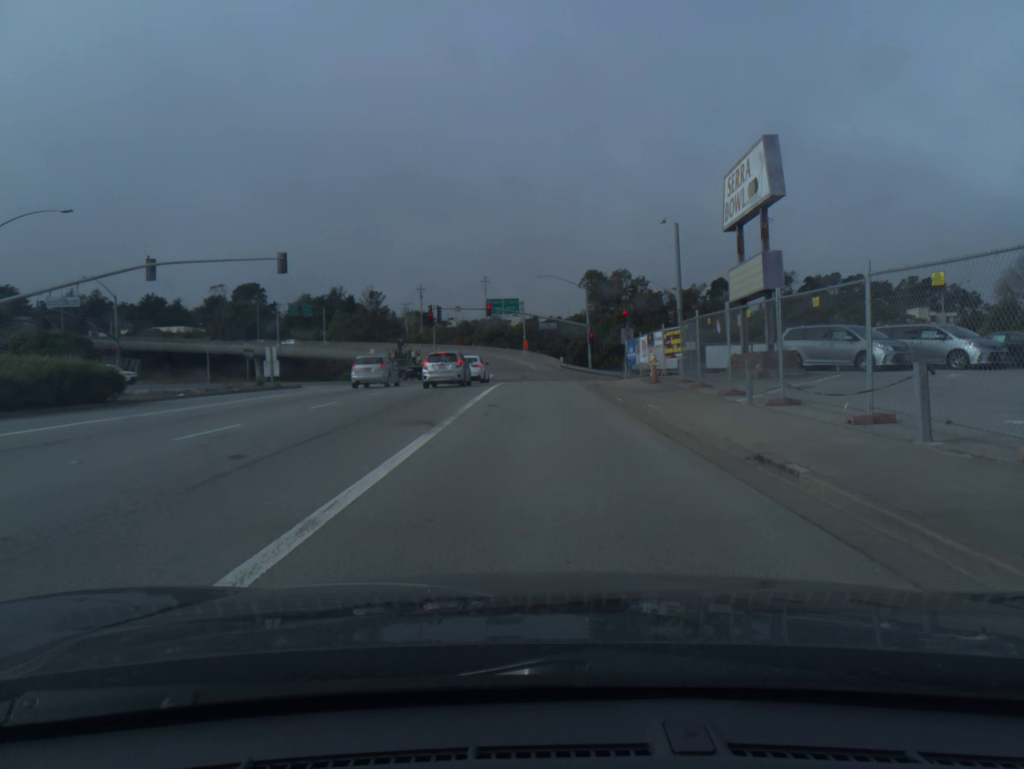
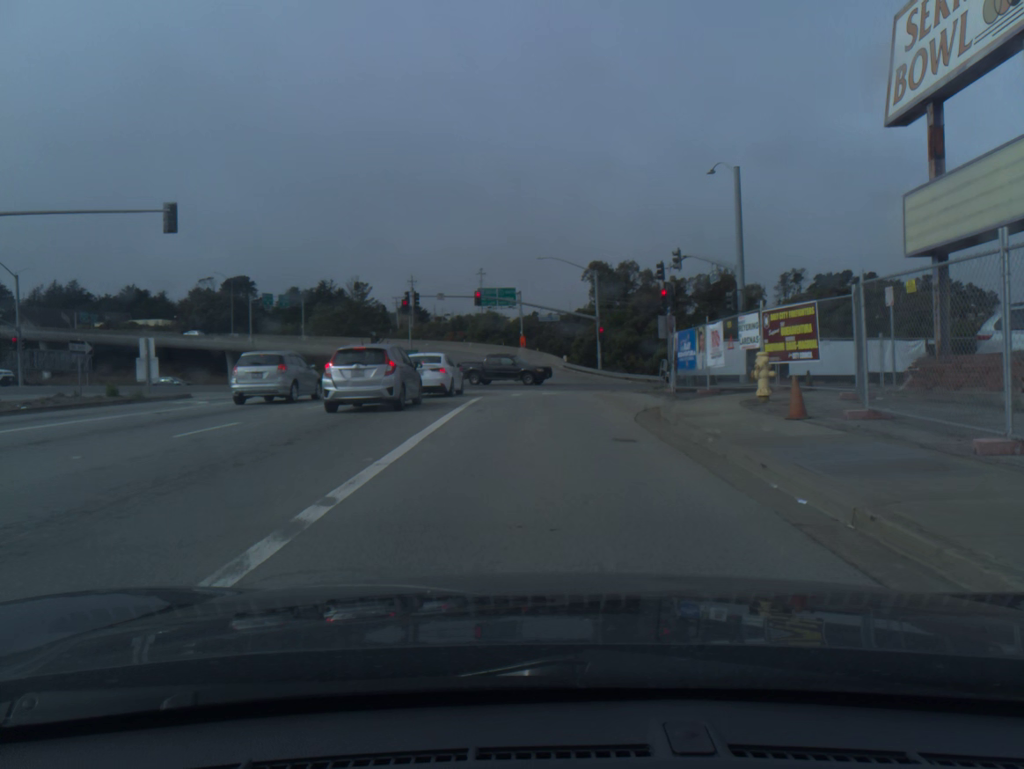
(0.0, +14.5) m; 0°
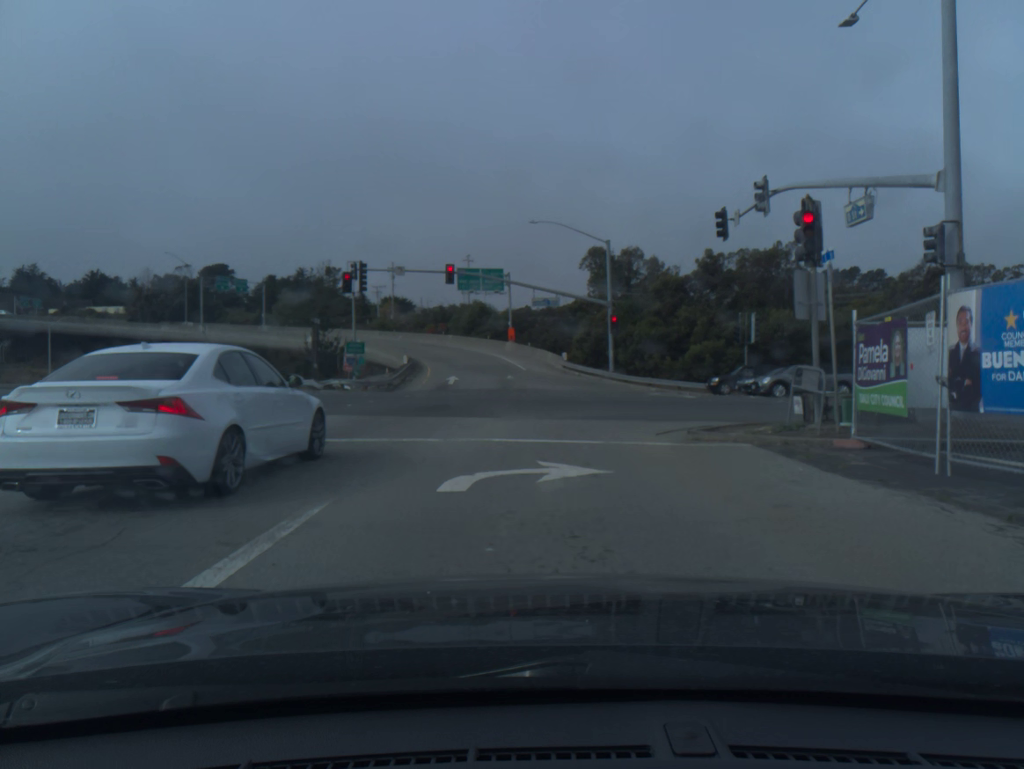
(0.0, +17.7) m; 0°
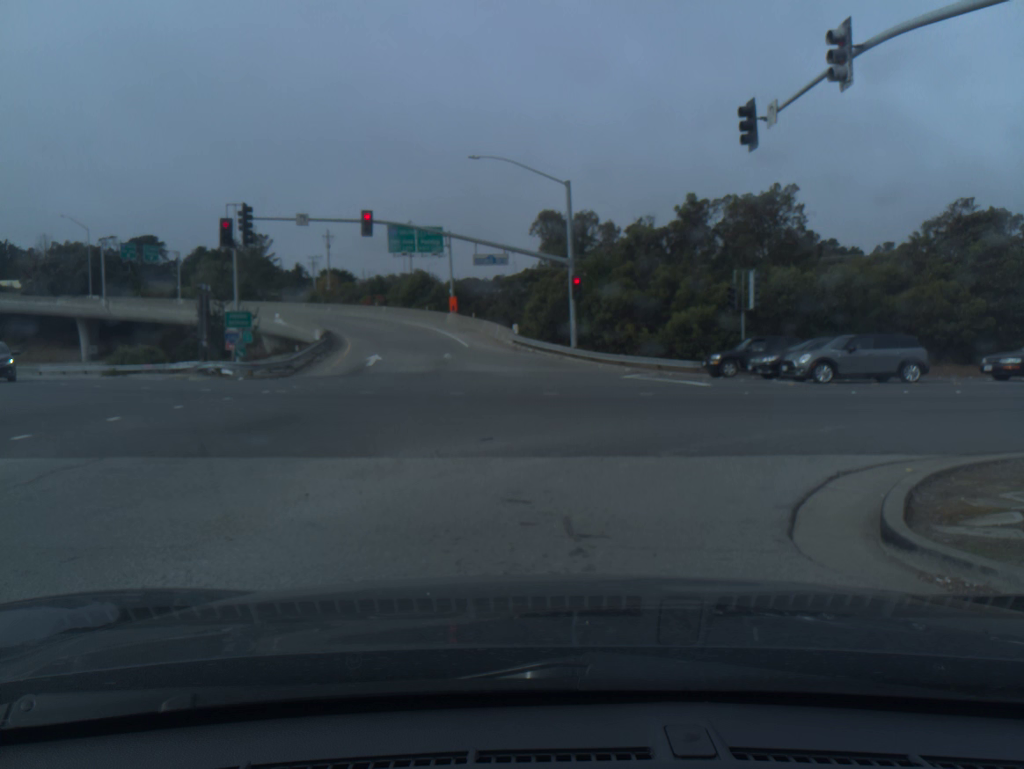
(+0.4, +10.9) m; +6°
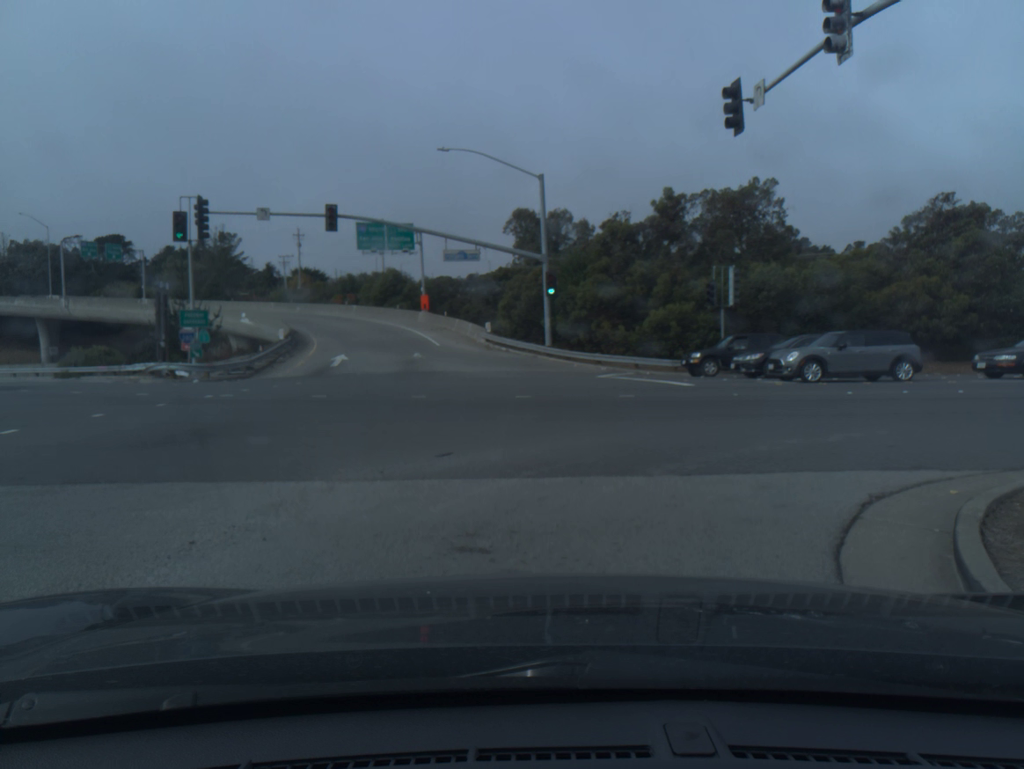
(0.0, +1.7) m; +1°
